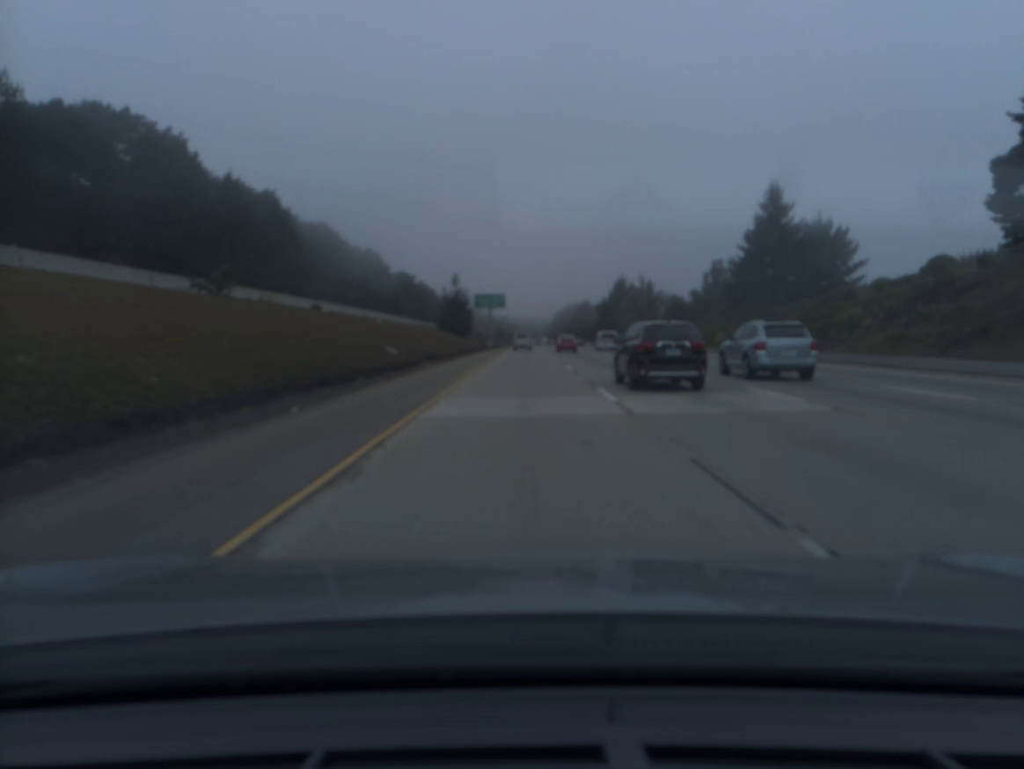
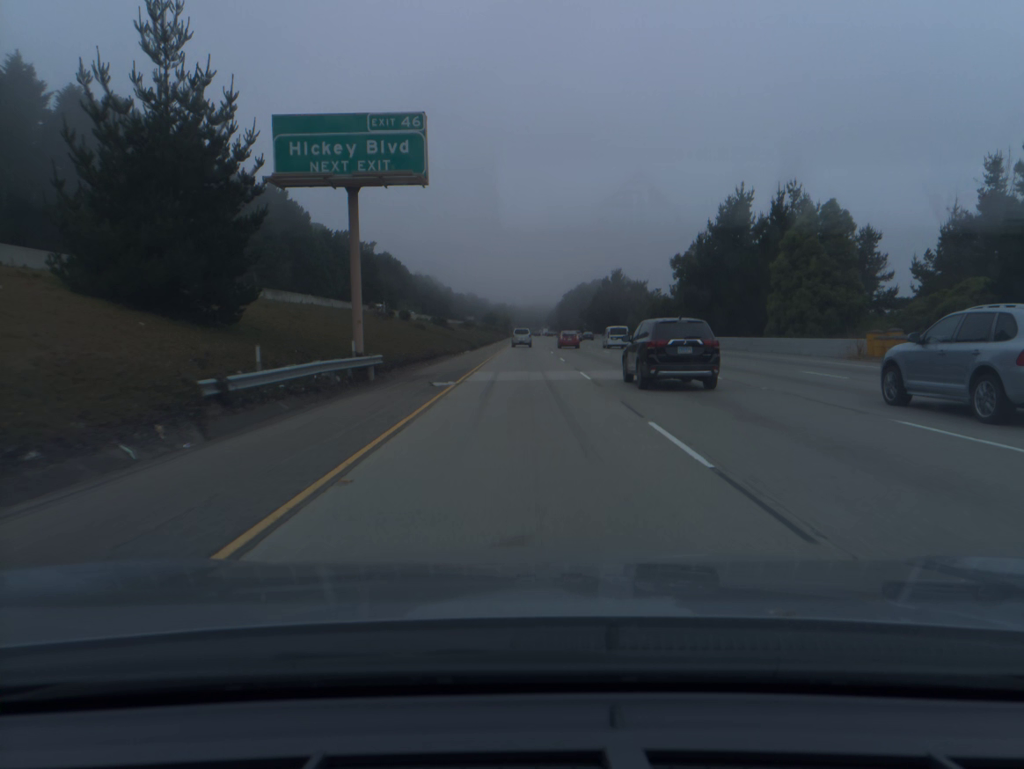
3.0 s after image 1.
(+0.1, +95.5) m; 0°
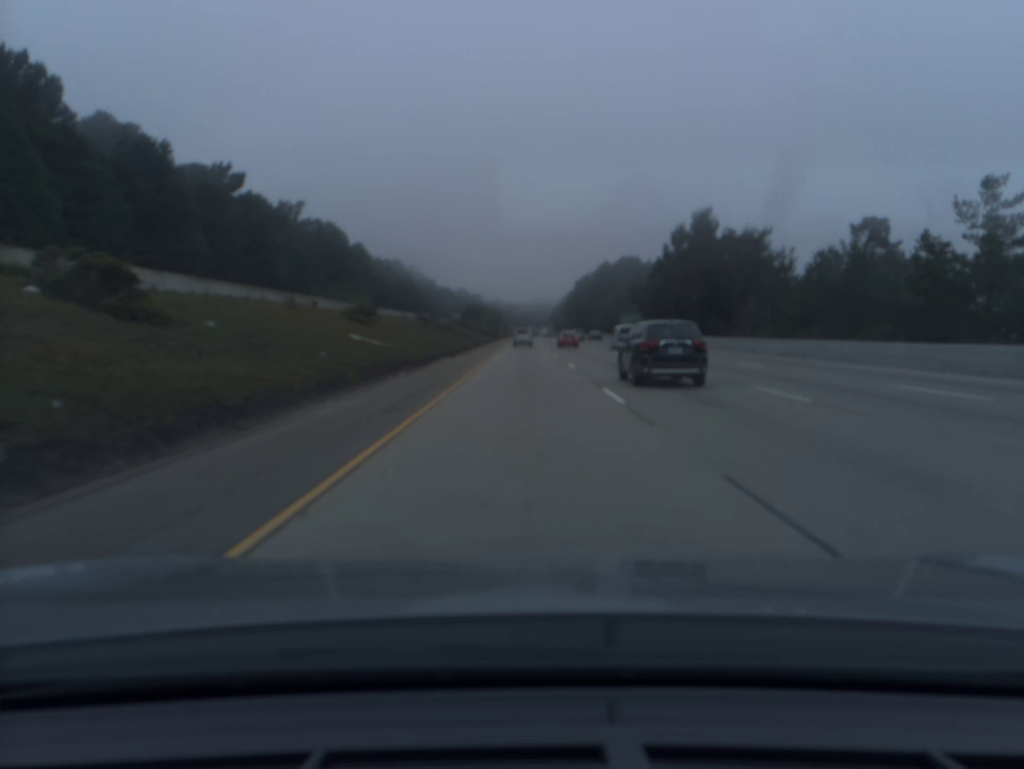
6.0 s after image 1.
(0.0, +94.9) m; 0°
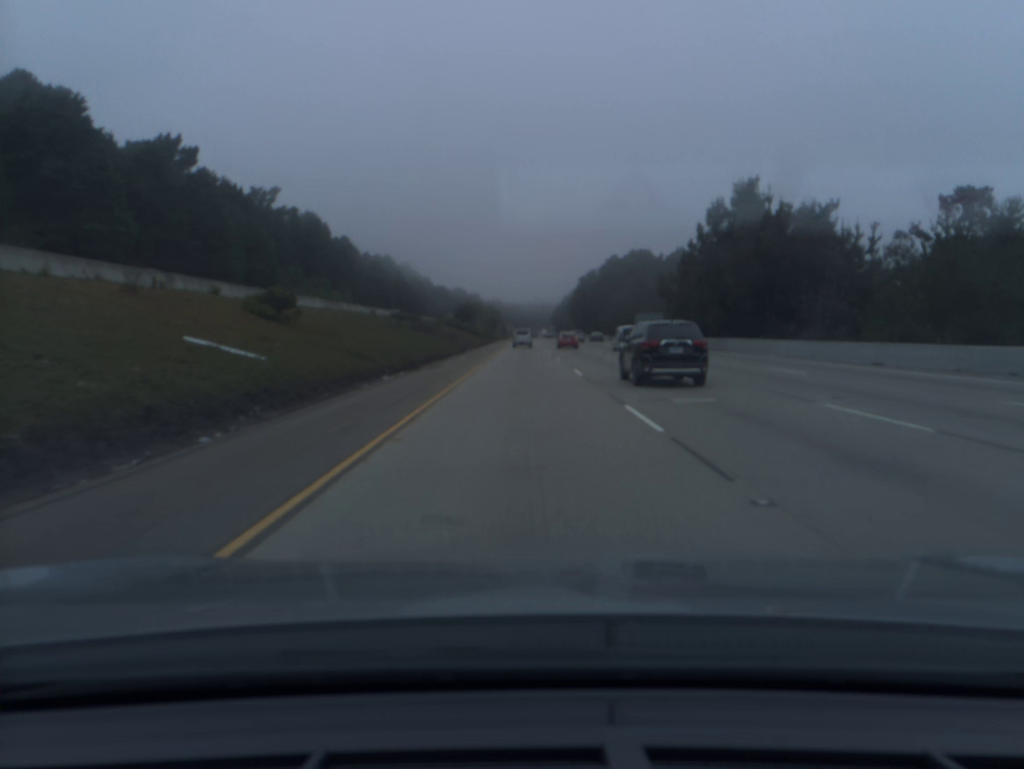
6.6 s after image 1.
(0.0, +19.1) m; 0°
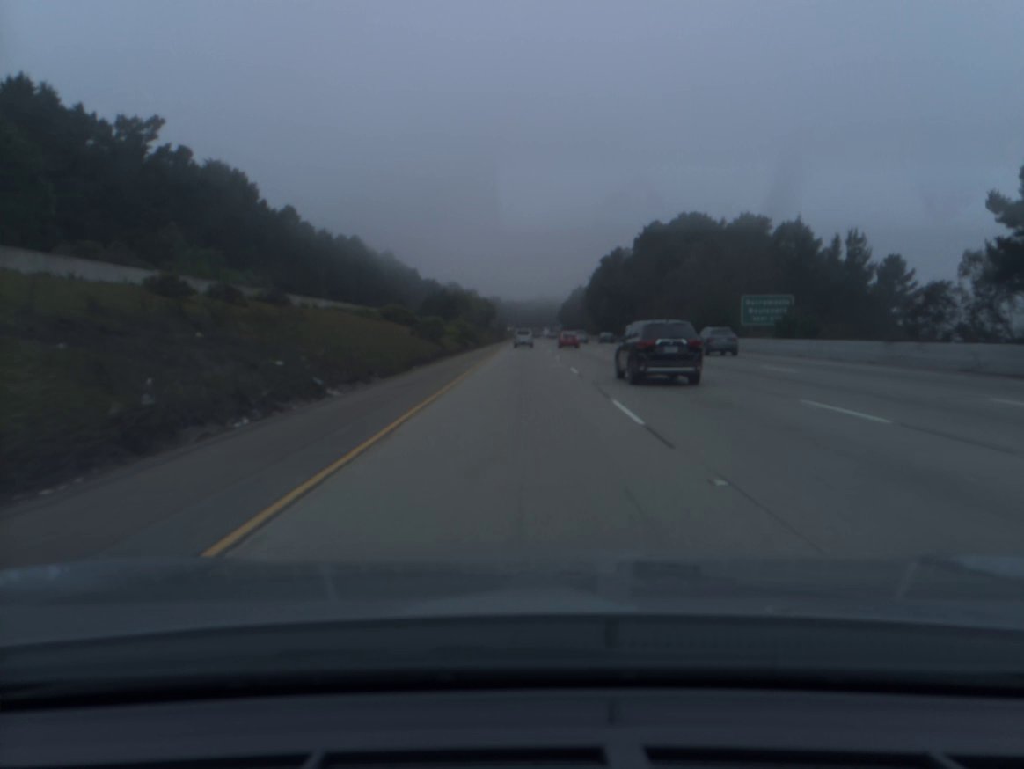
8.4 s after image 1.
(0.0, +57.5) m; 0°
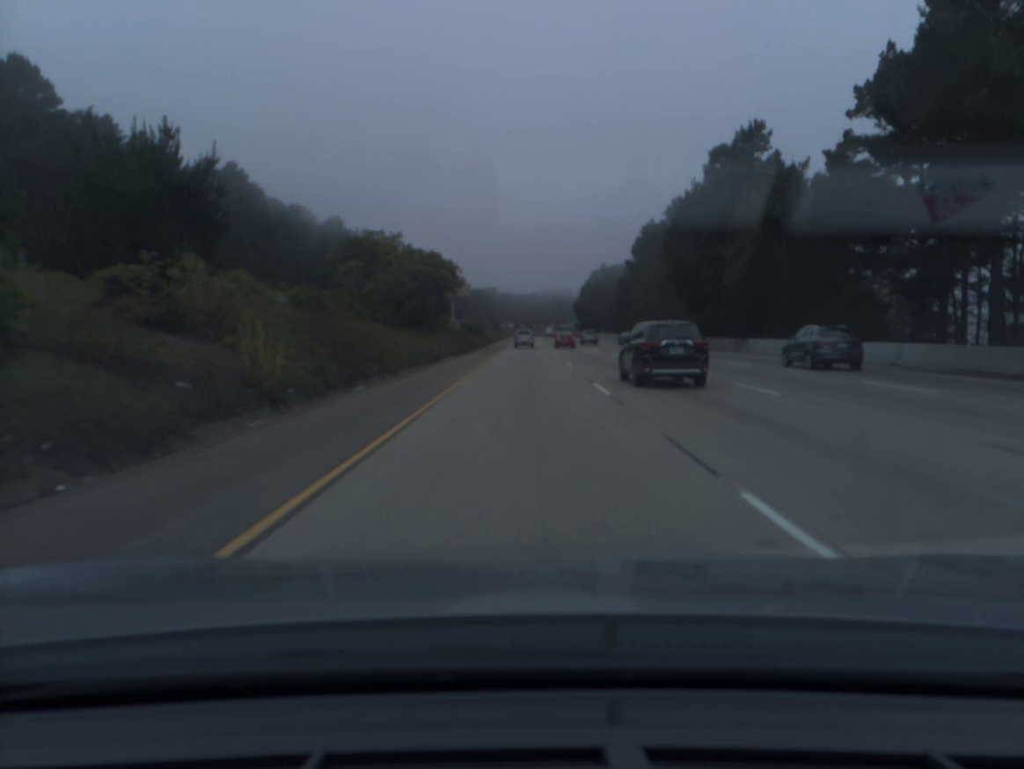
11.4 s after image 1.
(-0.1, +96.4) m; 0°
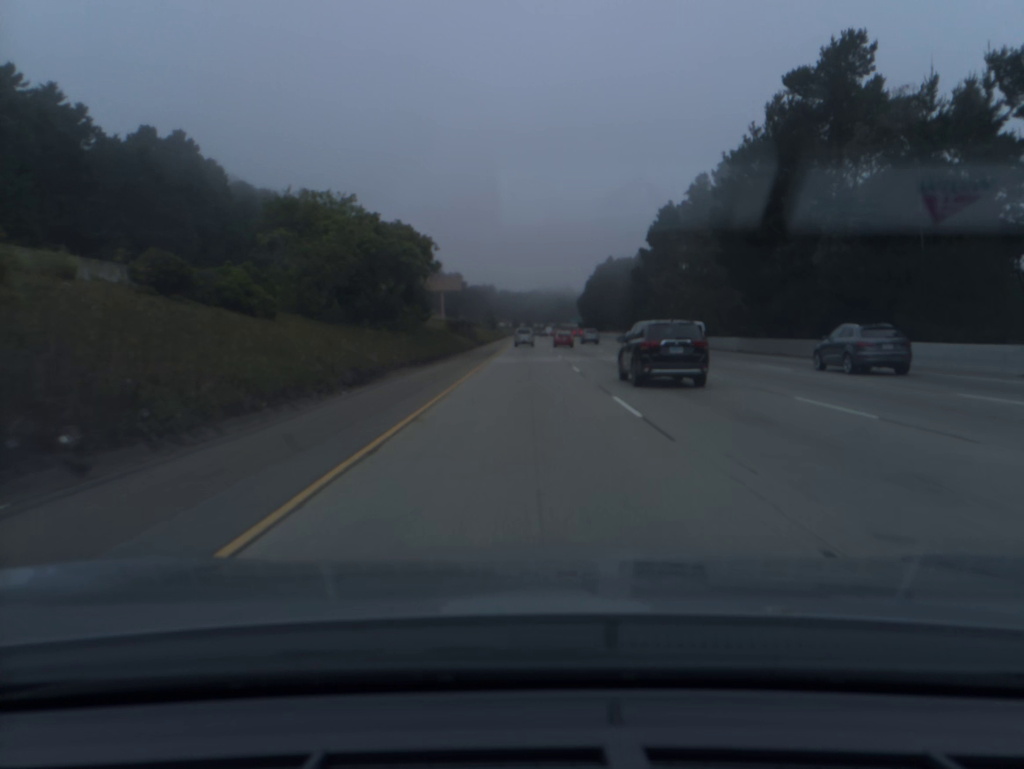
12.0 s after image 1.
(0.0, +19.3) m; 0°
